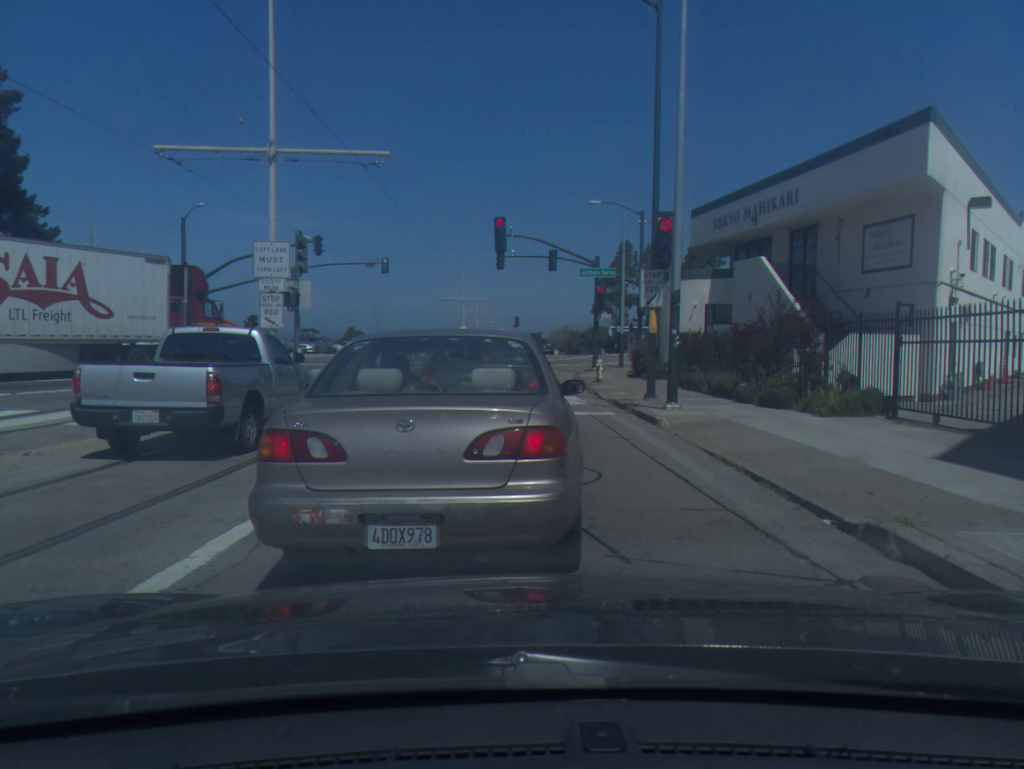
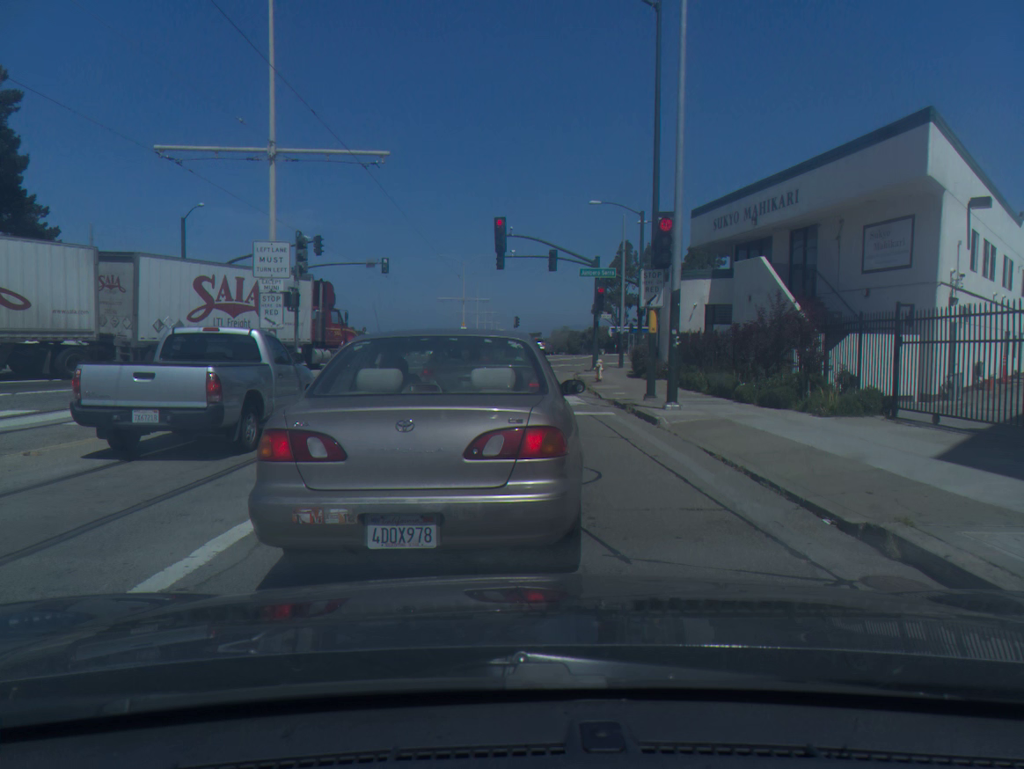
(0.0, 0.0) m; 0°
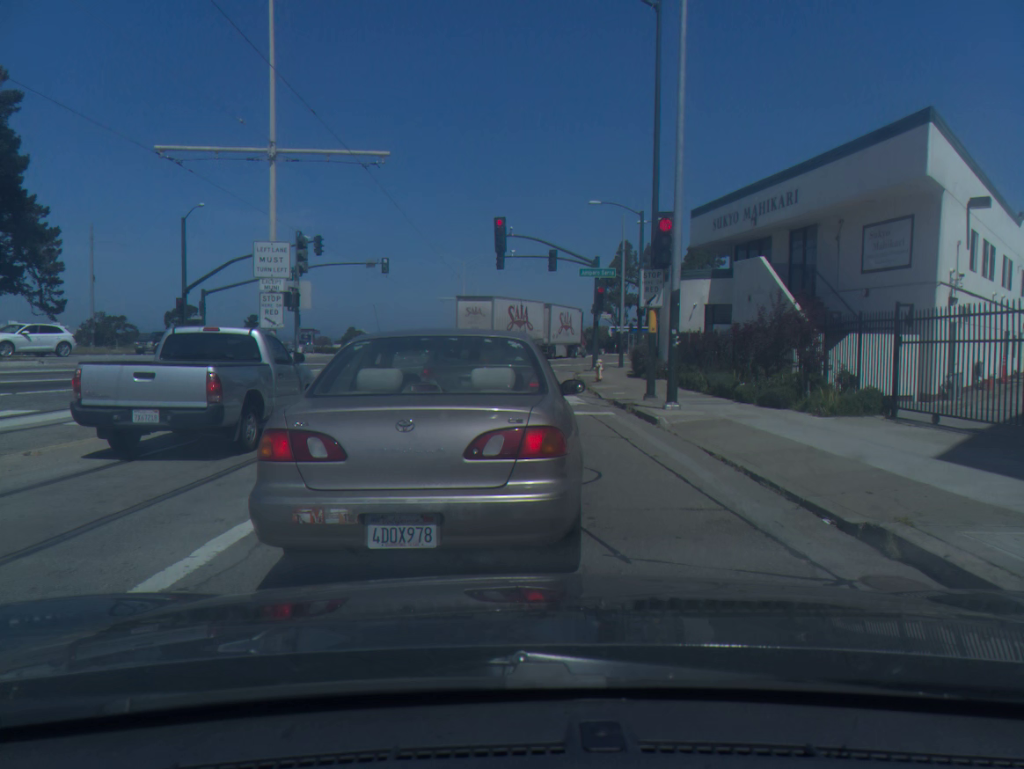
(+0.1, -0.1) m; 0°
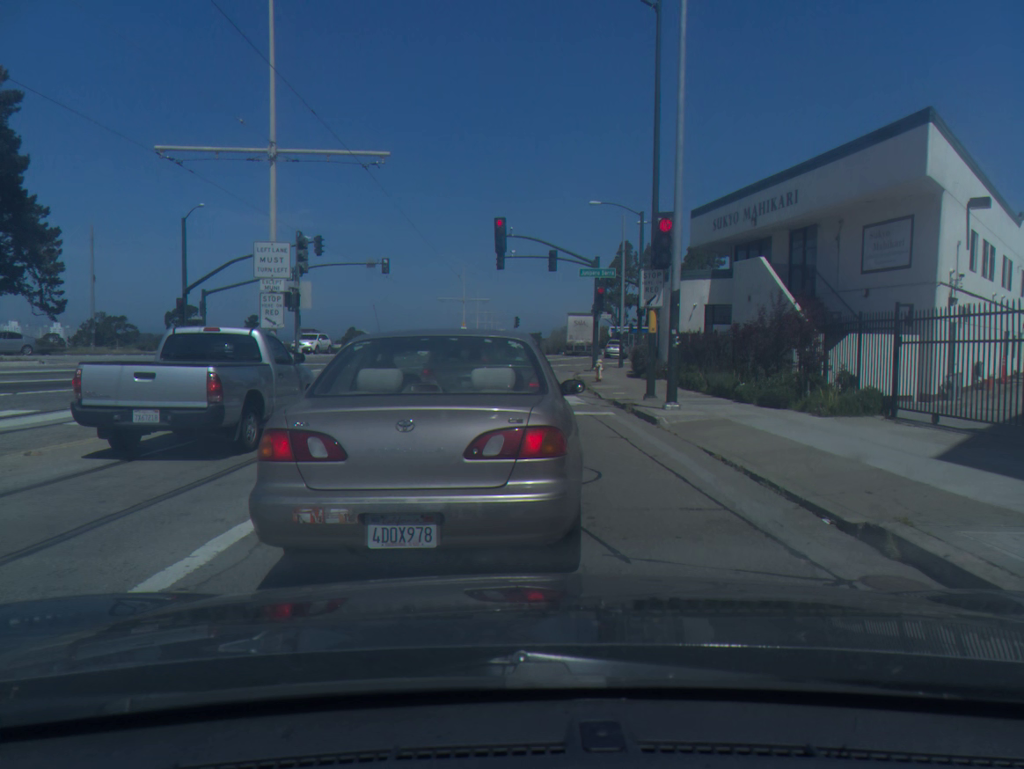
(-0.2, +0.1) m; 0°
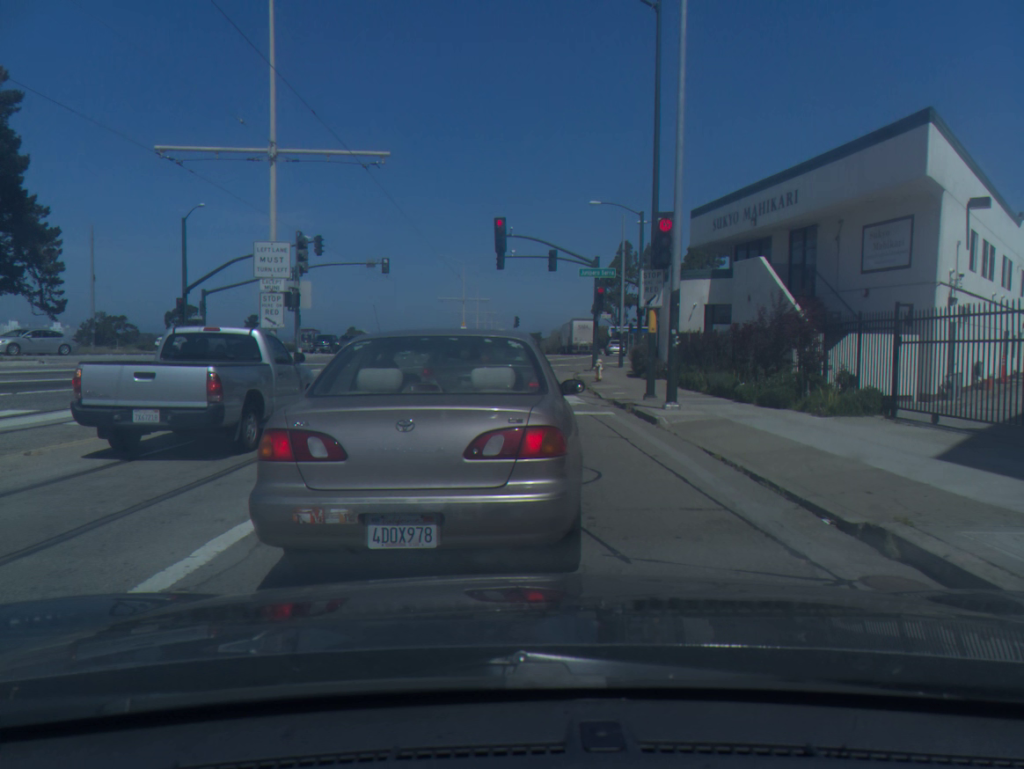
(0.0, 0.0) m; 0°
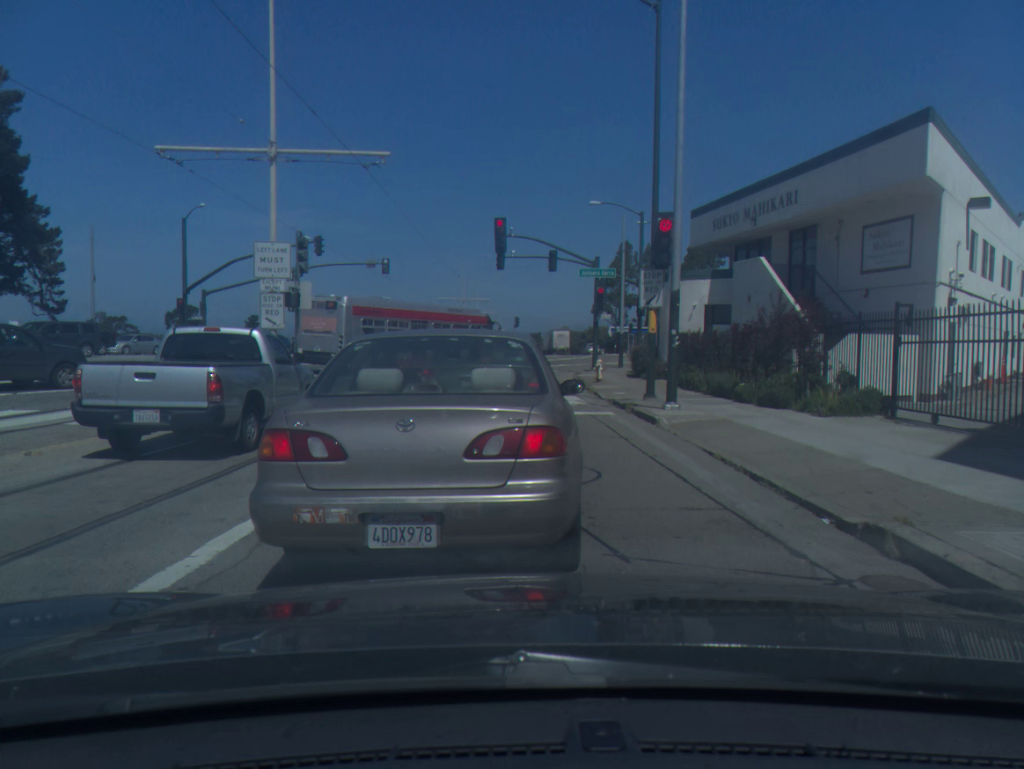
(+0.1, 0.0) m; 0°
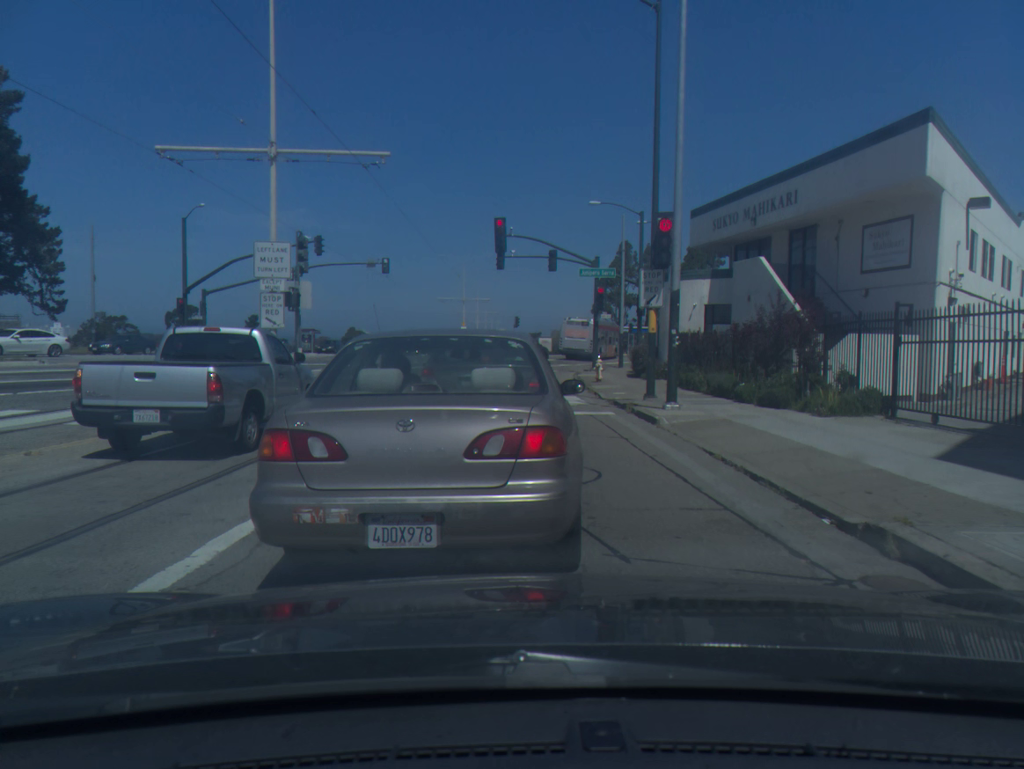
(+0.1, 0.0) m; 0°
